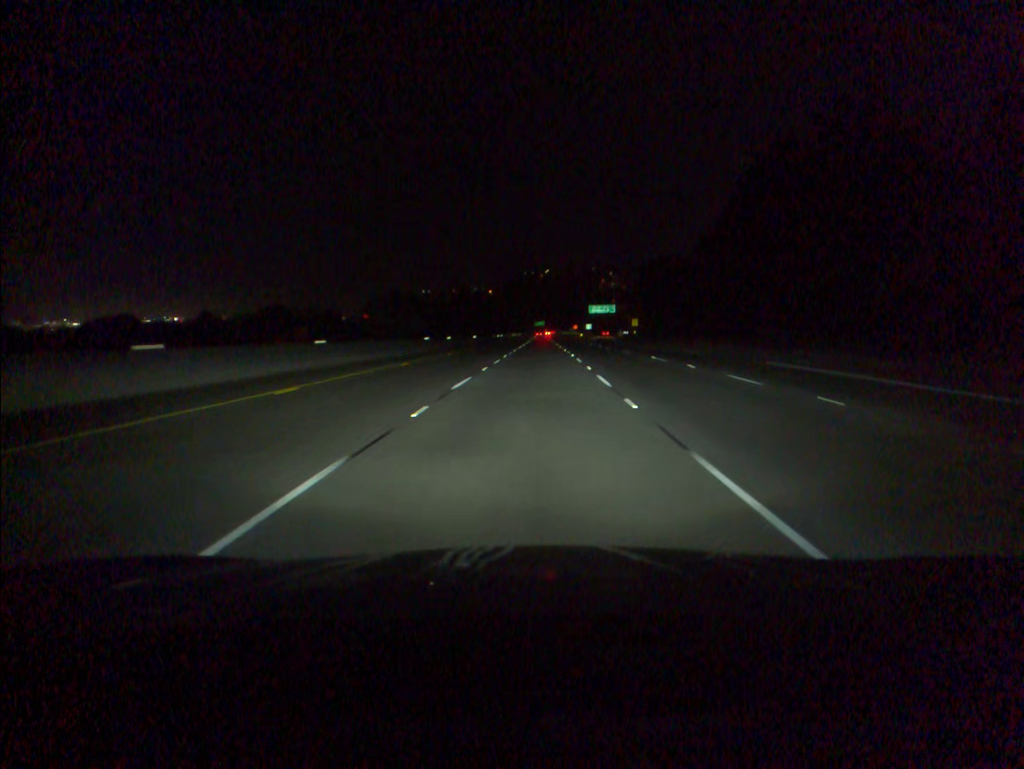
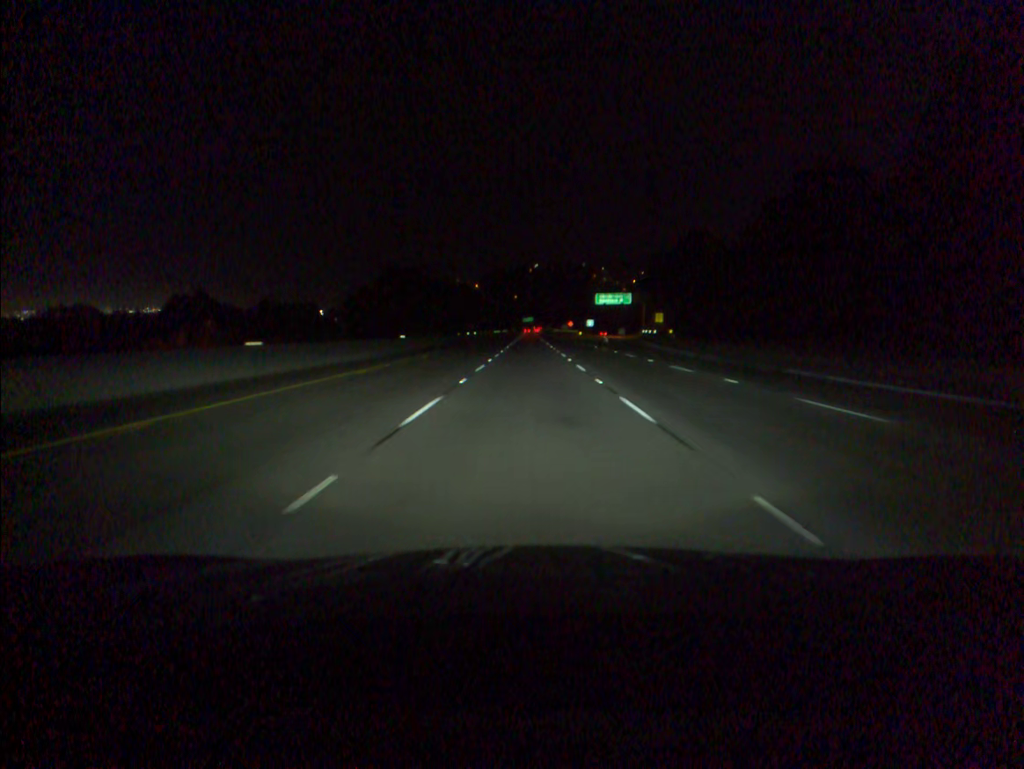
(+0.7, +50.7) m; +1°
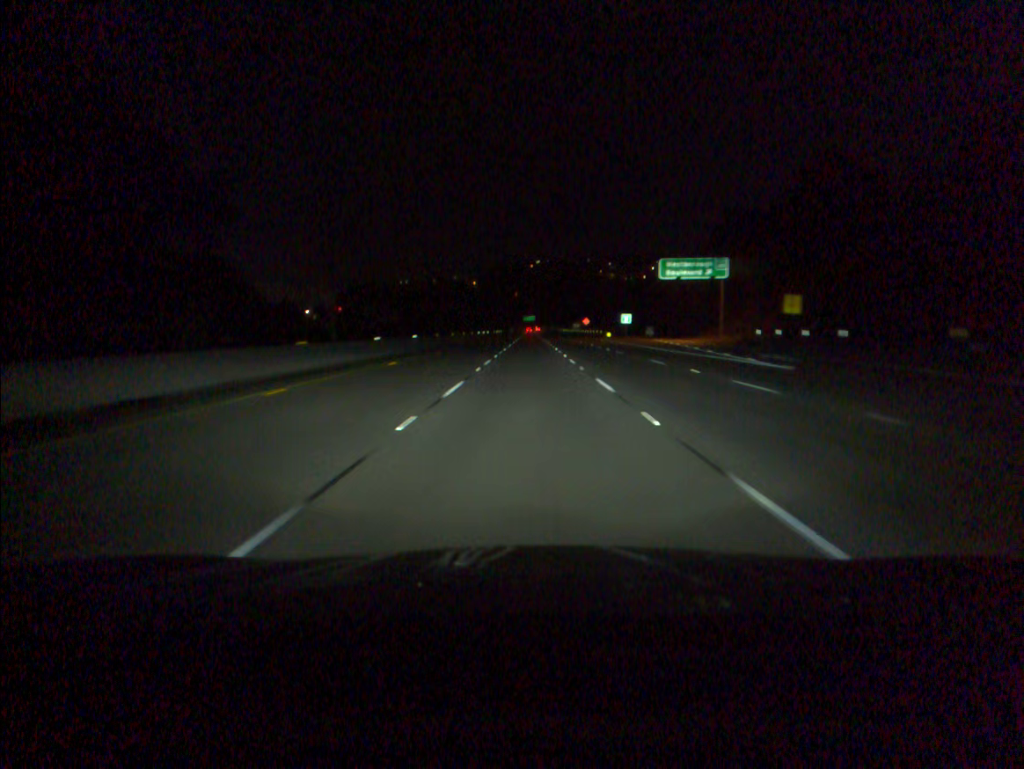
(-0.1, +67.7) m; 0°
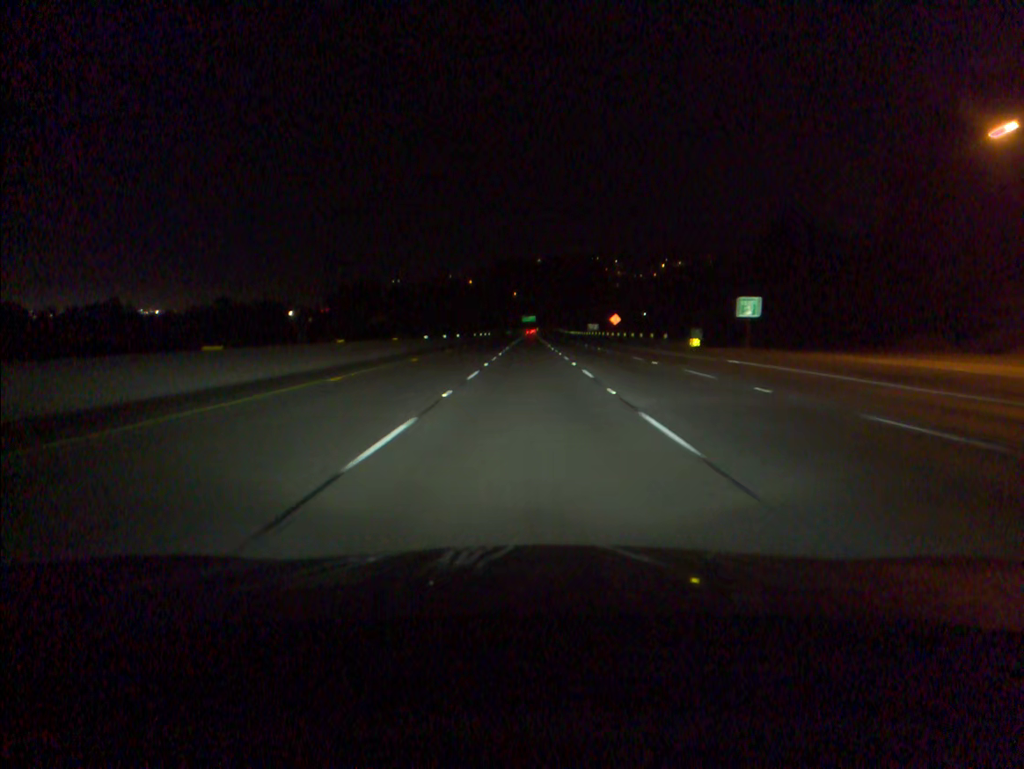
(+0.1, +67.1) m; 0°
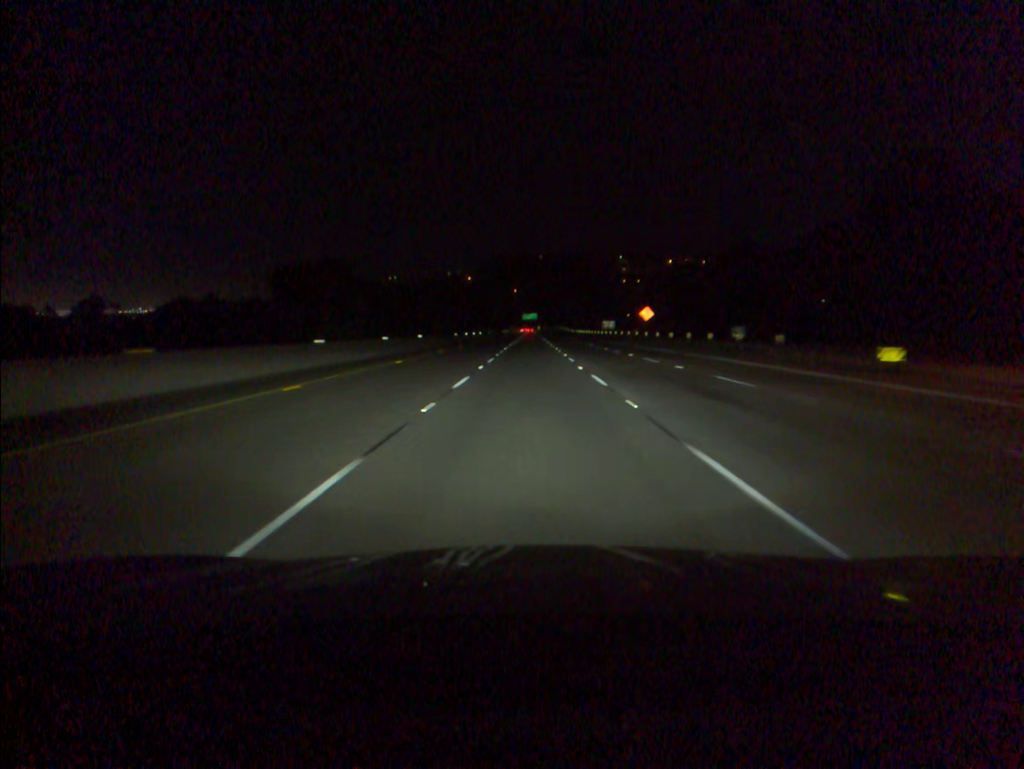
(0.0, +33.3) m; 0°
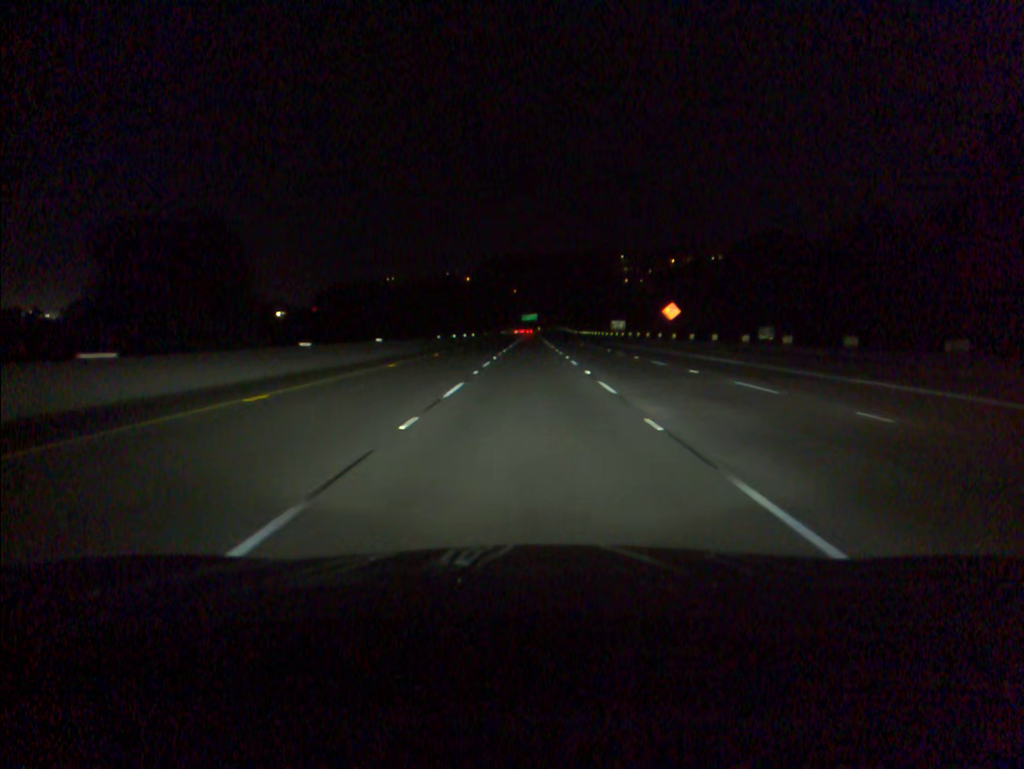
(0.0, +16.7) m; 0°
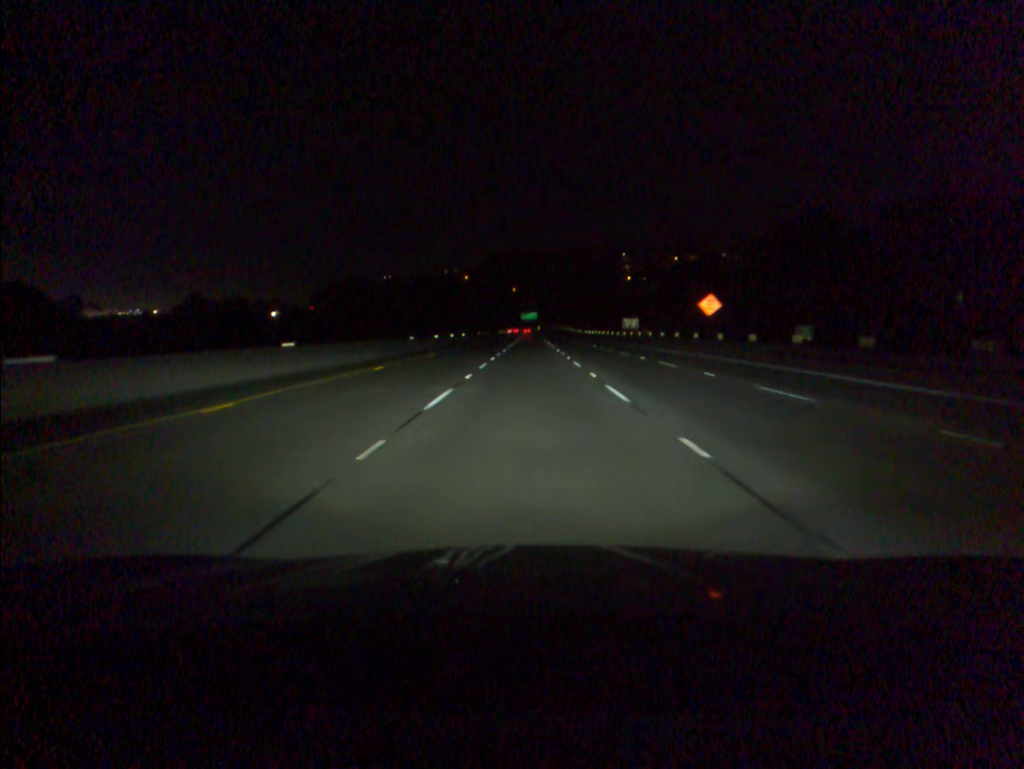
(0.0, +16.8) m; 0°
